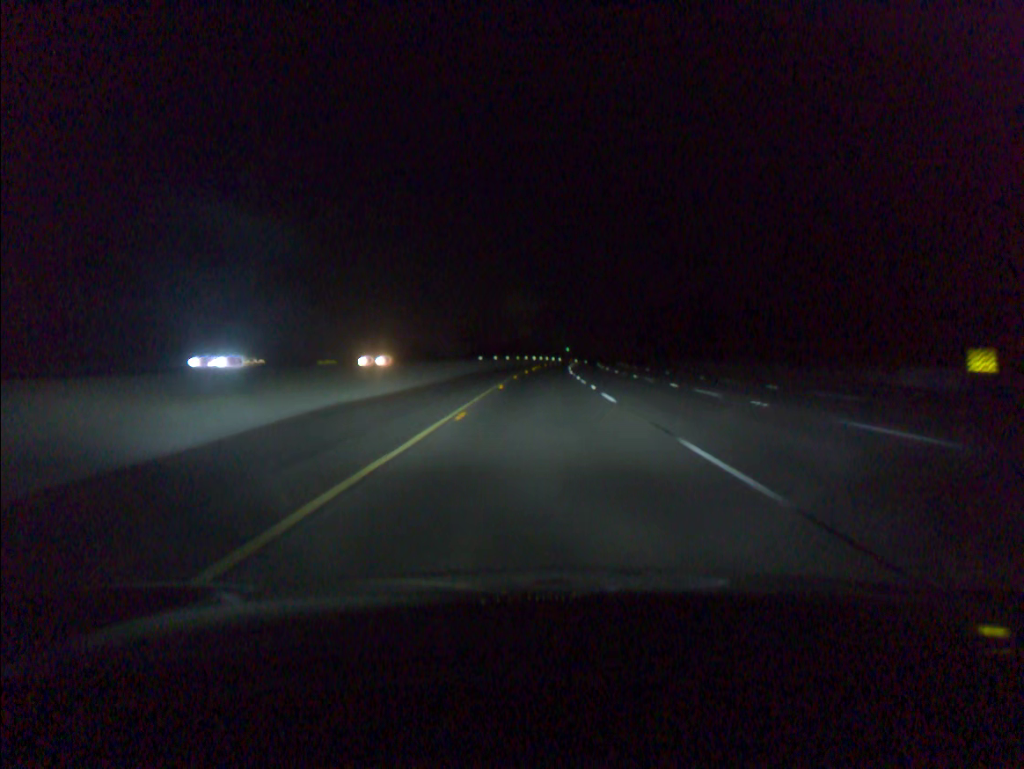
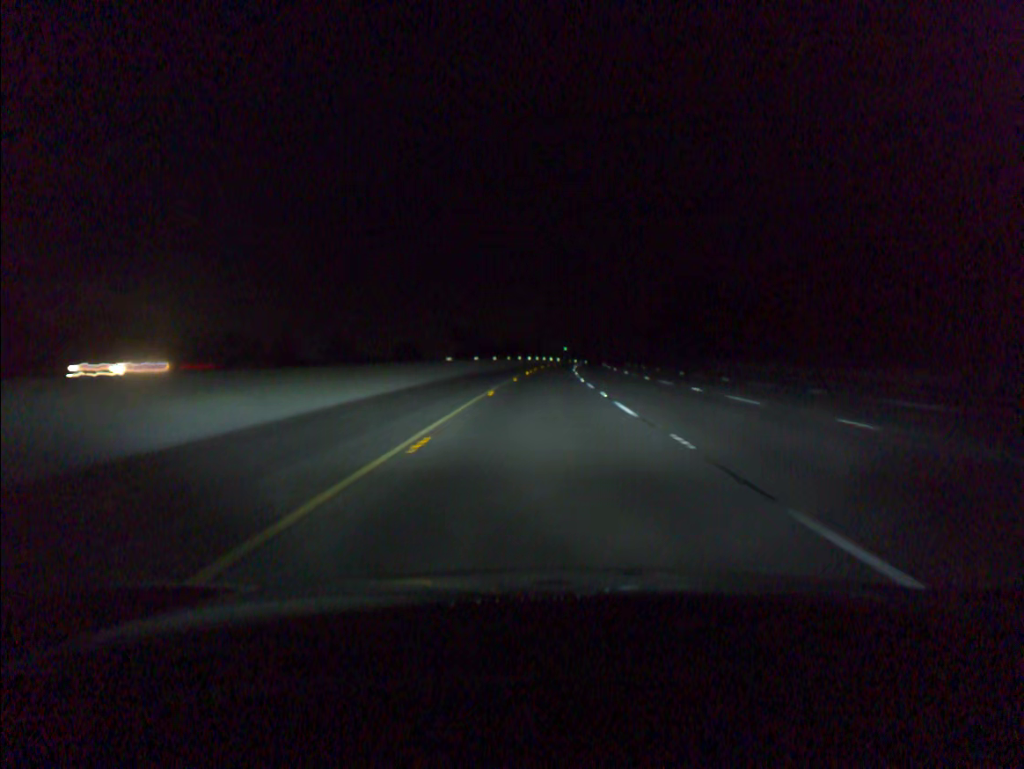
(0.0, +19.4) m; 0°
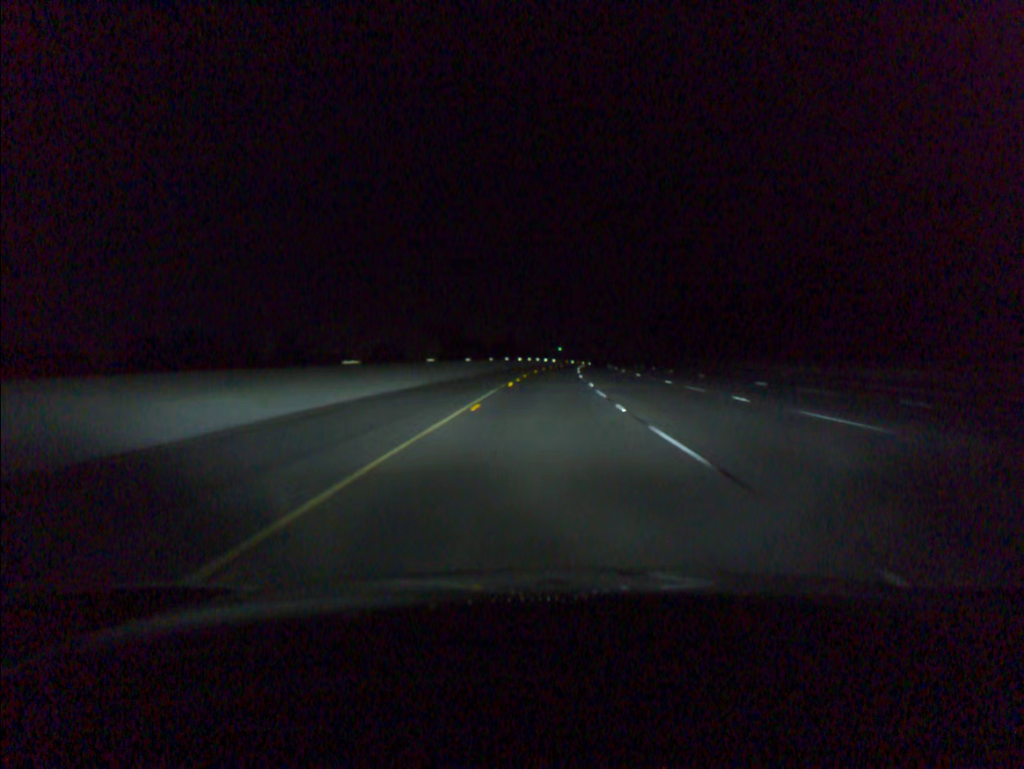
(+0.1, +21.1) m; 0°
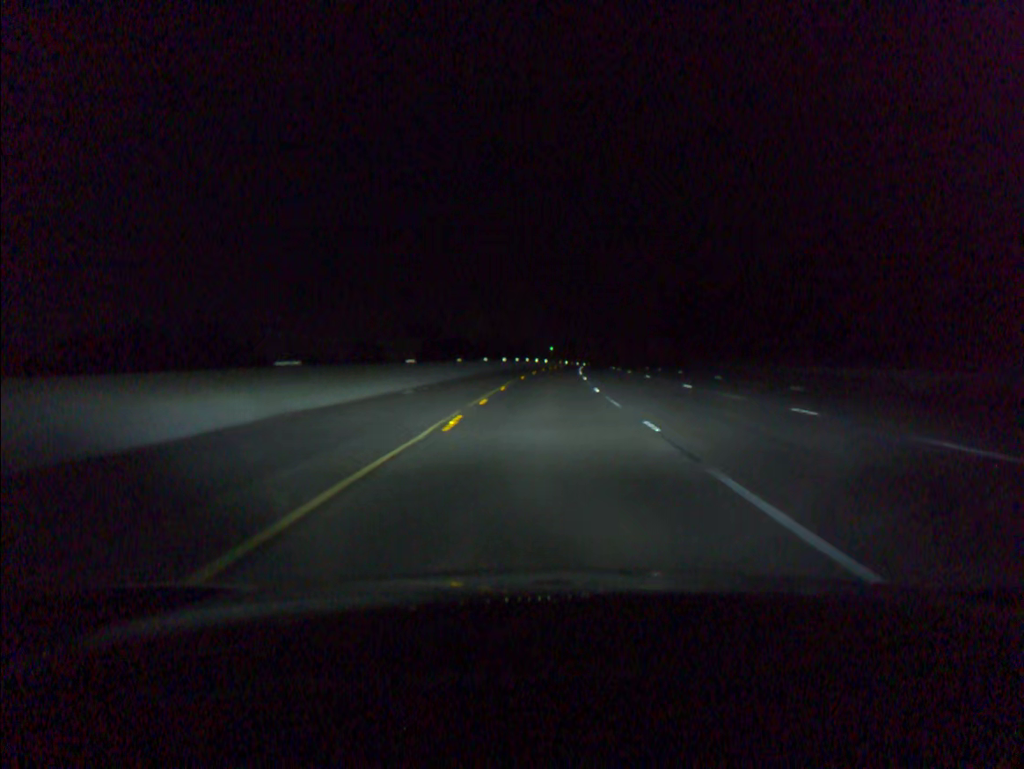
(+0.1, +19.5) m; +1°
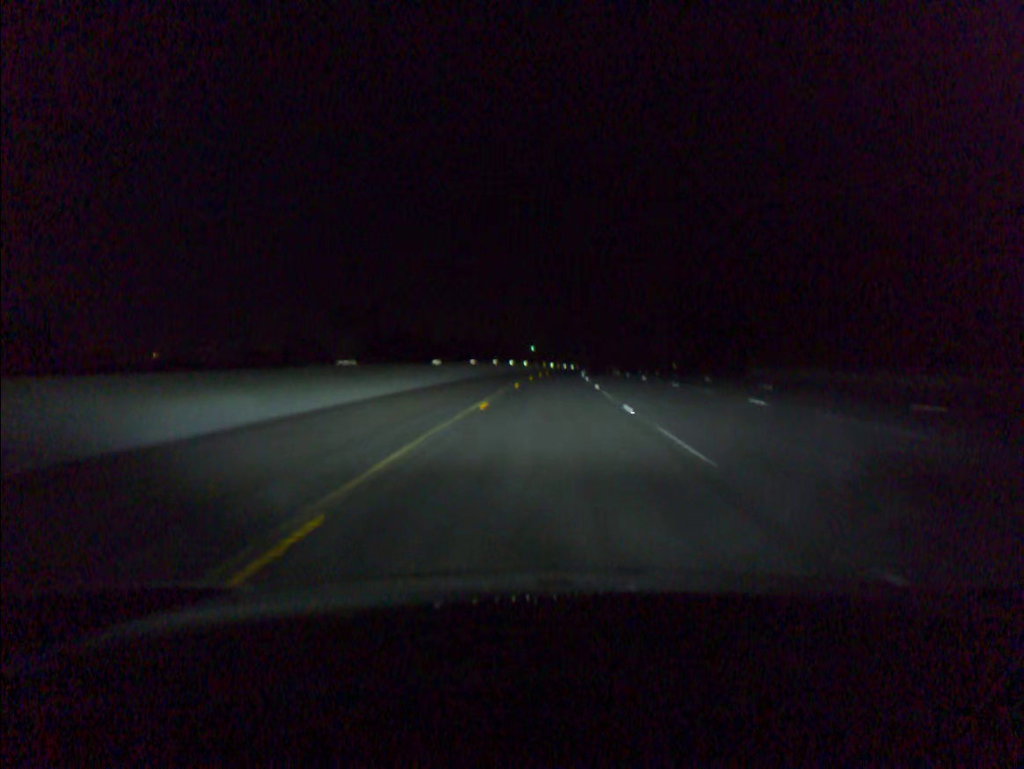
(+0.4, +39.1) m; +1°
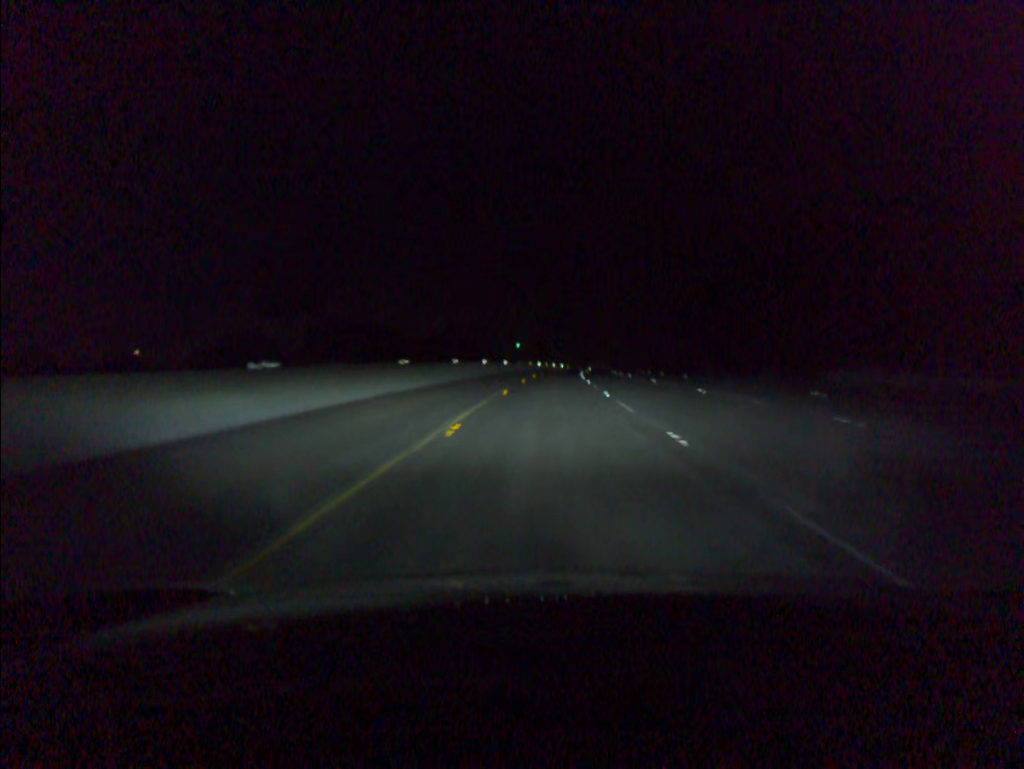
(+0.2, +21.3) m; +1°
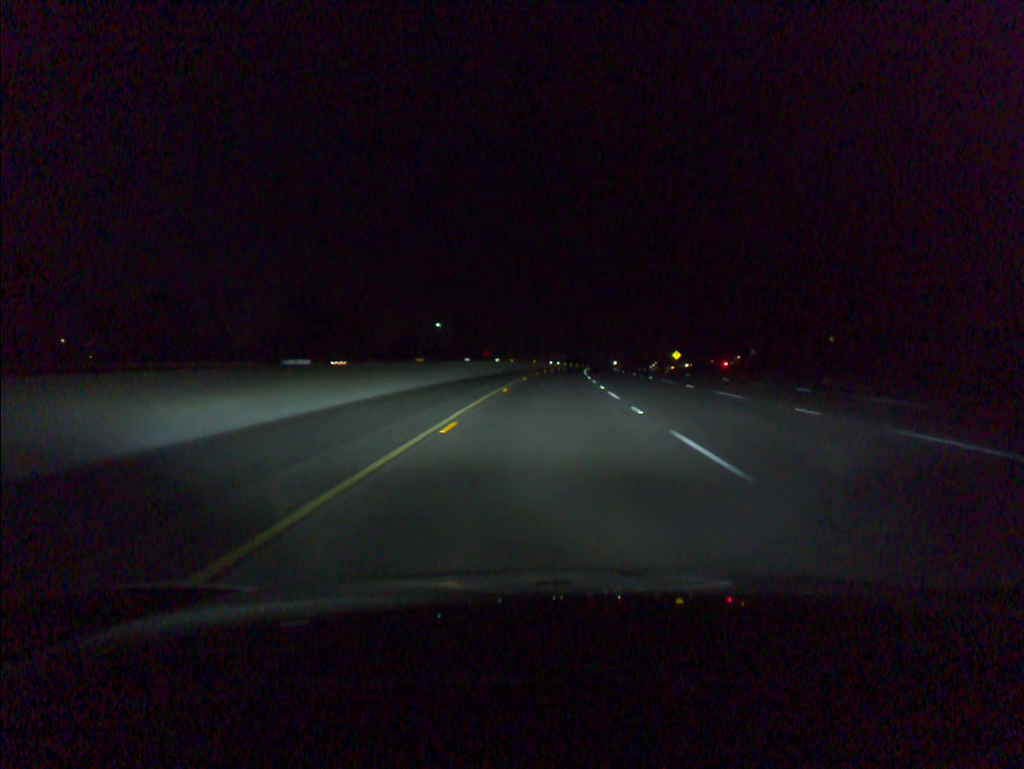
(+3.7, +100.0) m; +4°
